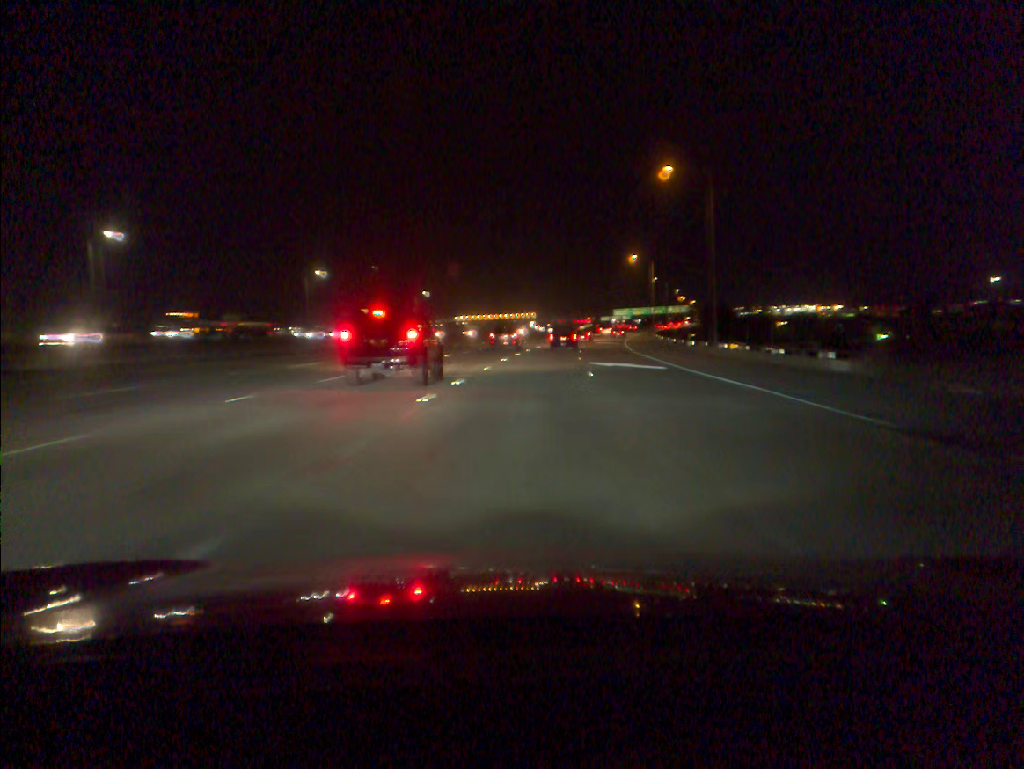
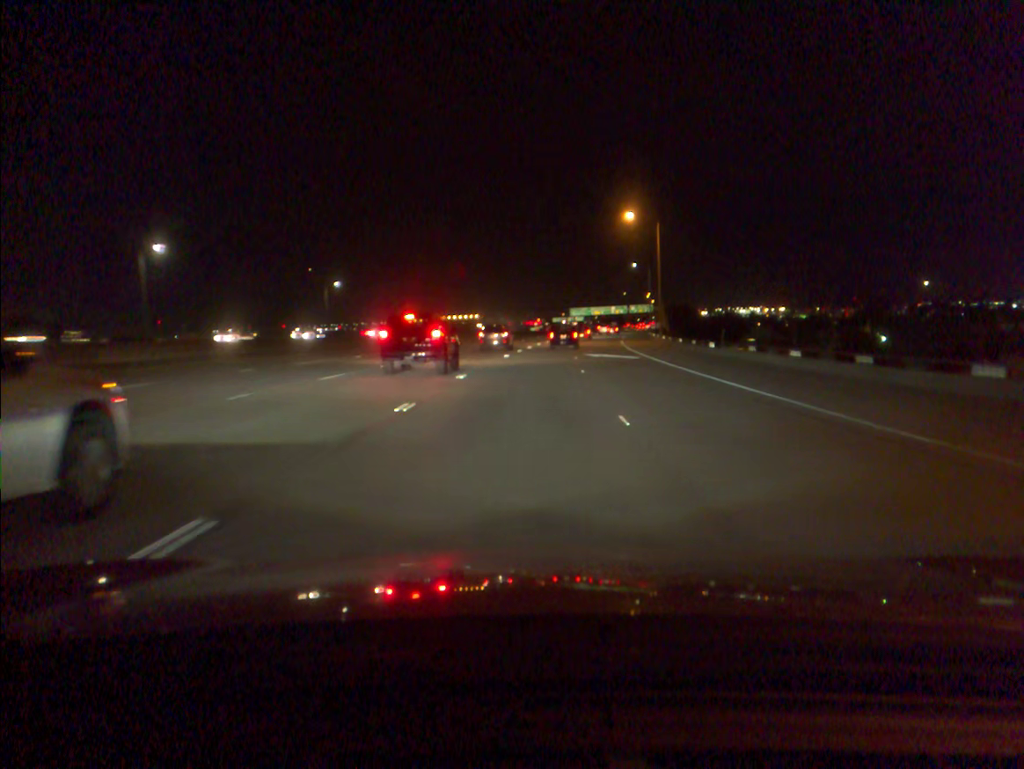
(+1.6, +42.5) m; +4°
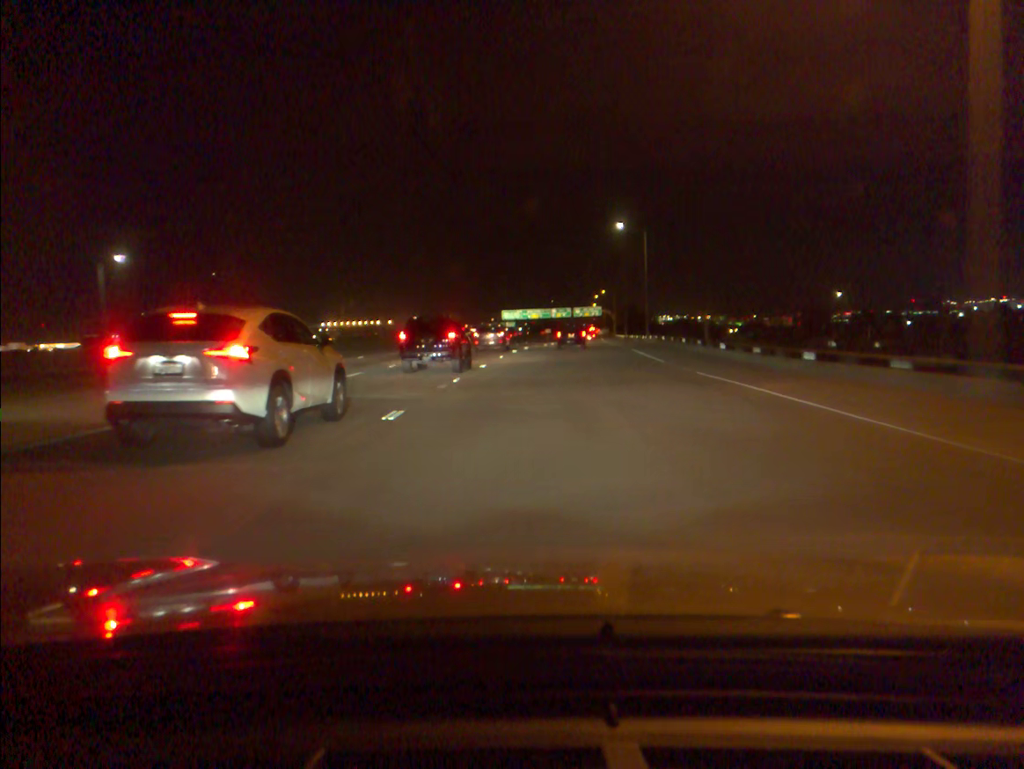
(+2.3, +56.5) m; +5°
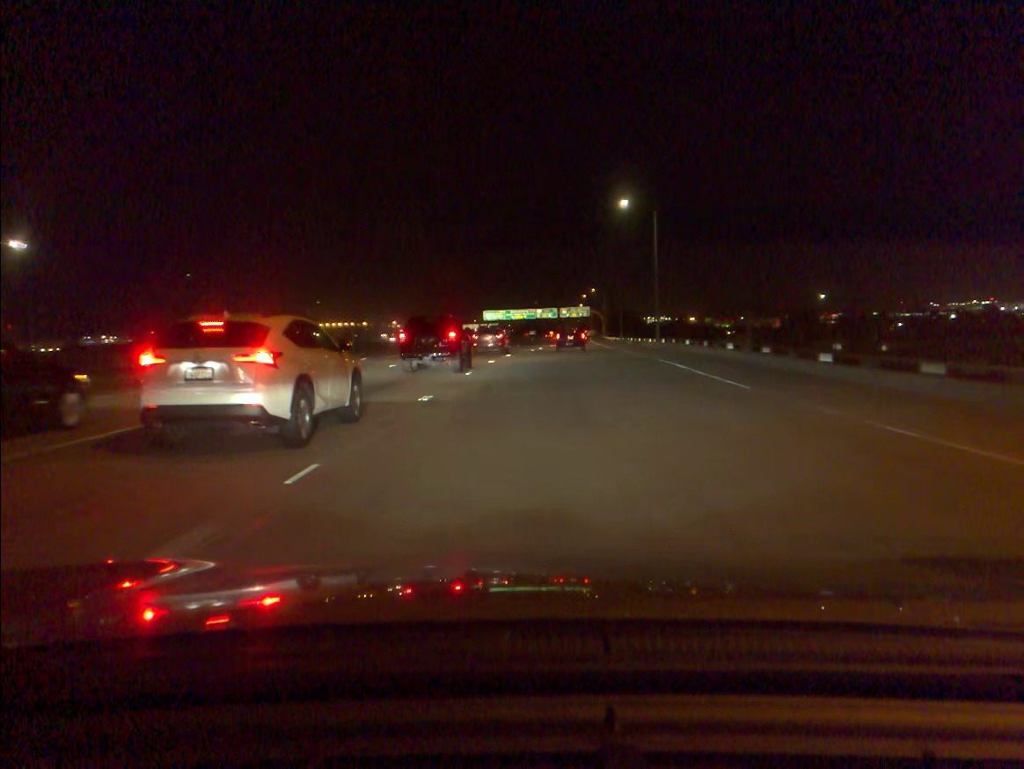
(+0.1, +14.0) m; +1°
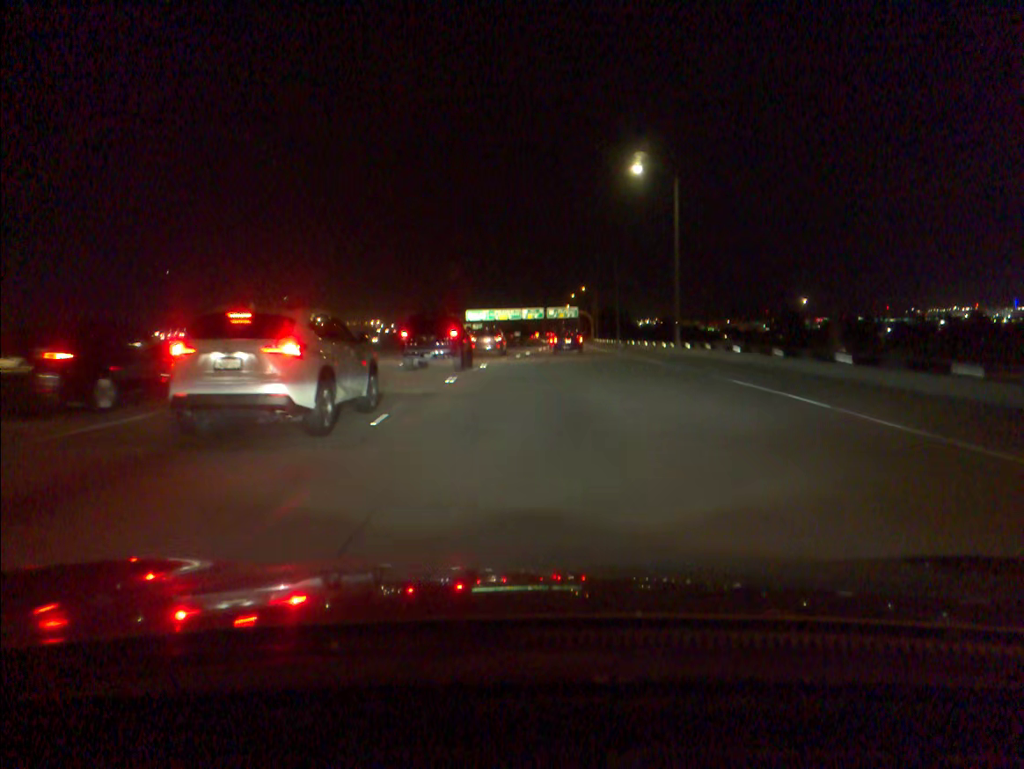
(+0.1, +13.9) m; +1°
